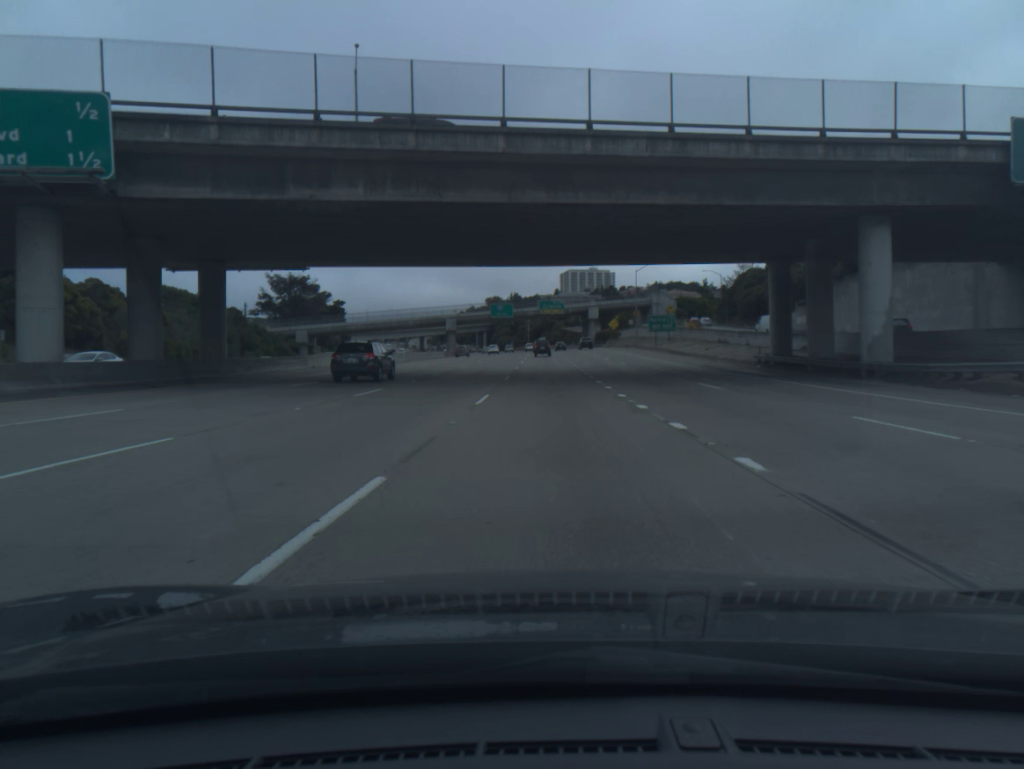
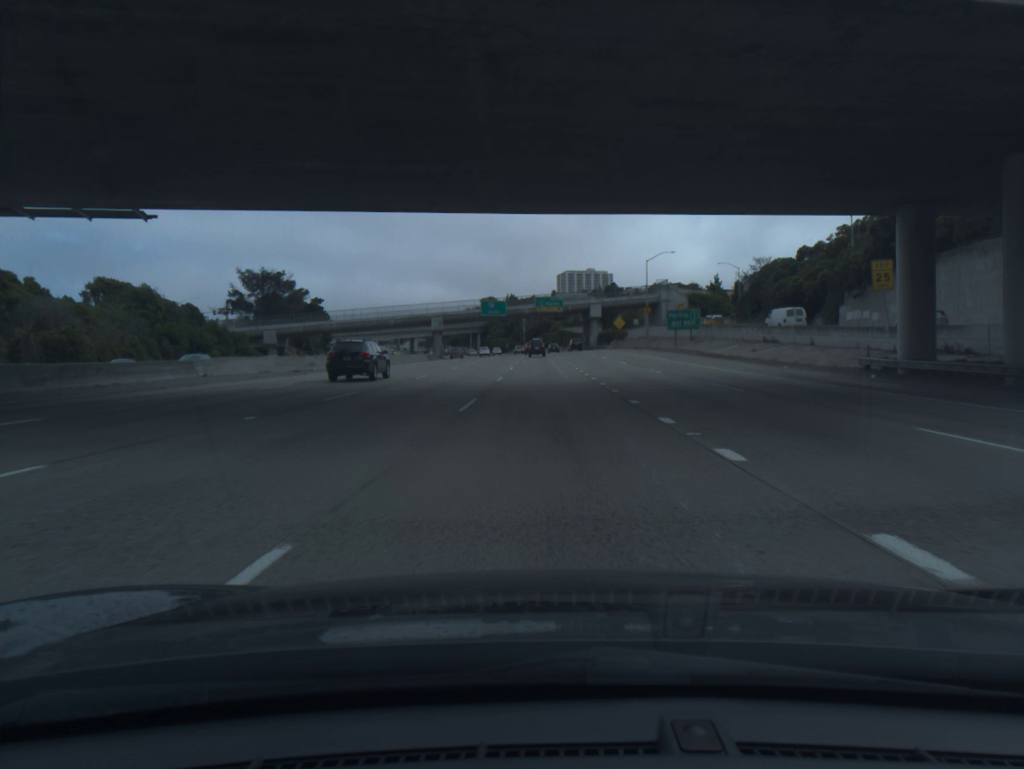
(0.0, +17.3) m; 0°
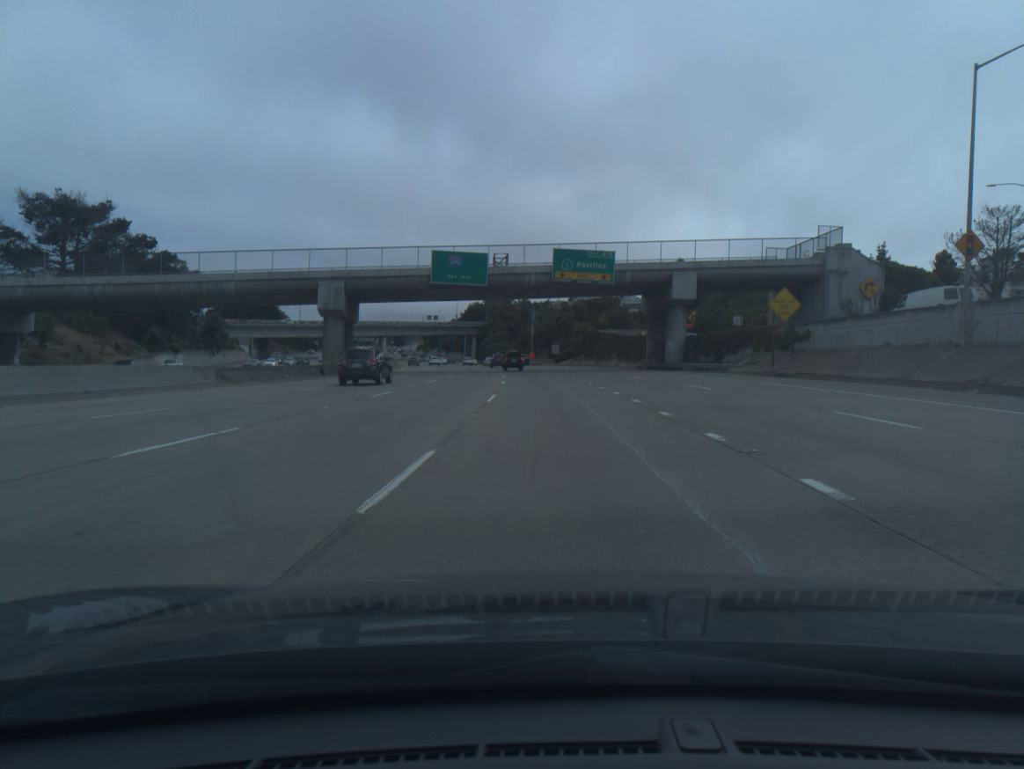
(-0.6, +82.9) m; -1°
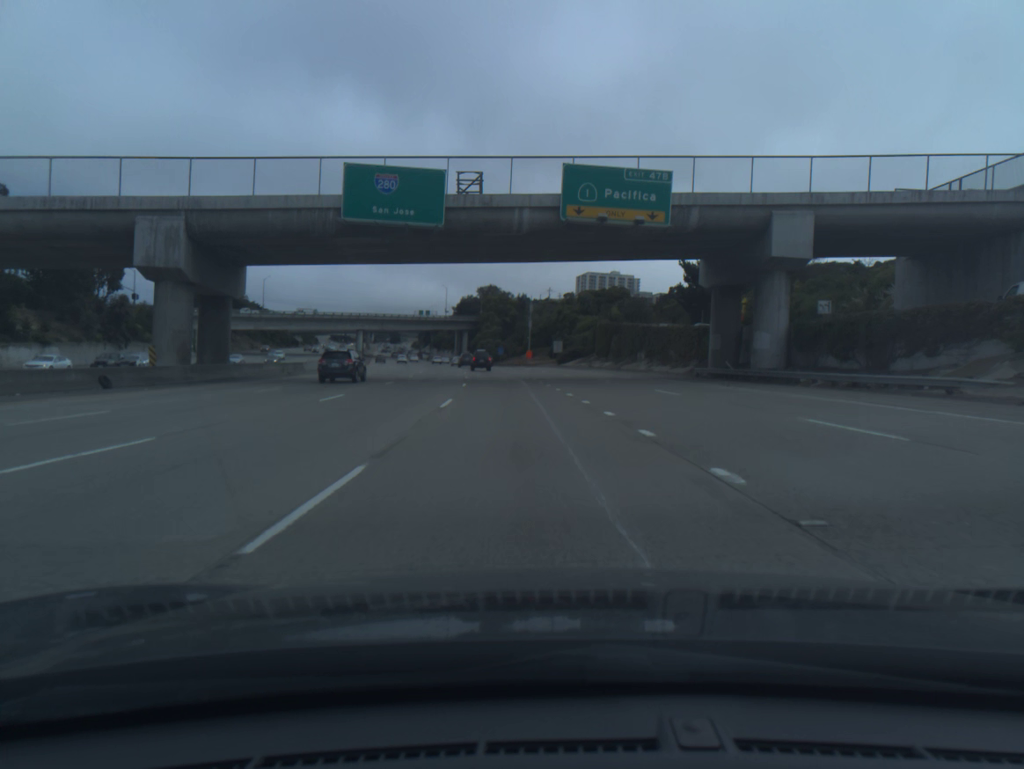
(+0.1, +30.7) m; 0°
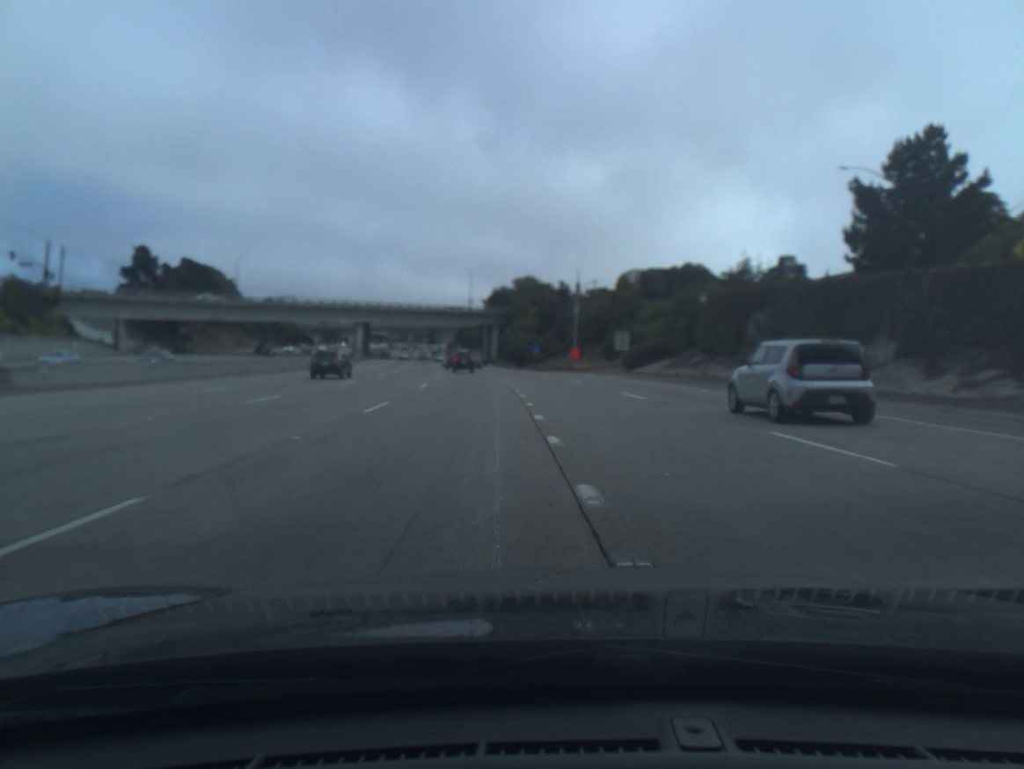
(-1.2, +46.0) m; -3°
